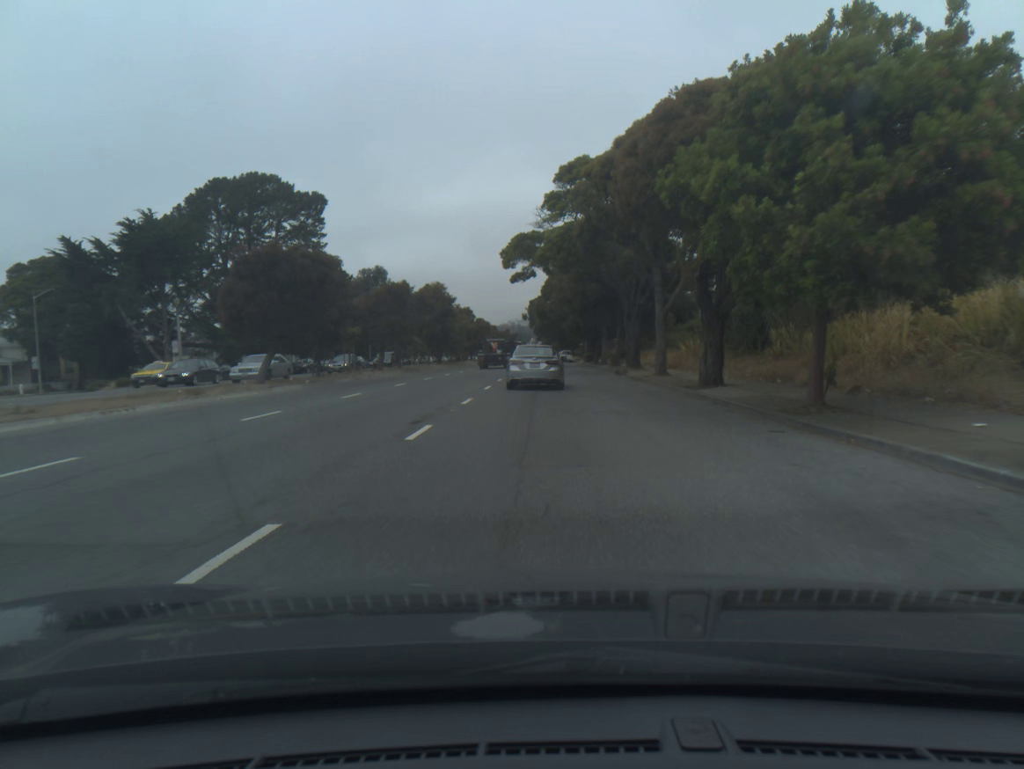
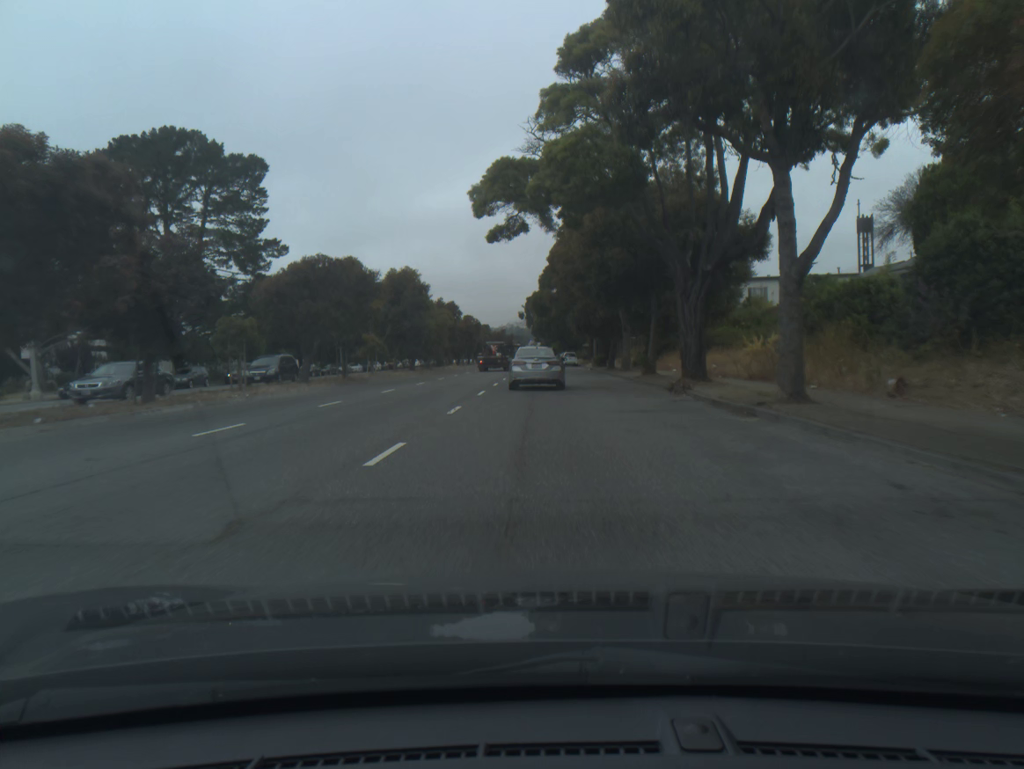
(0.0, +16.9) m; 0°
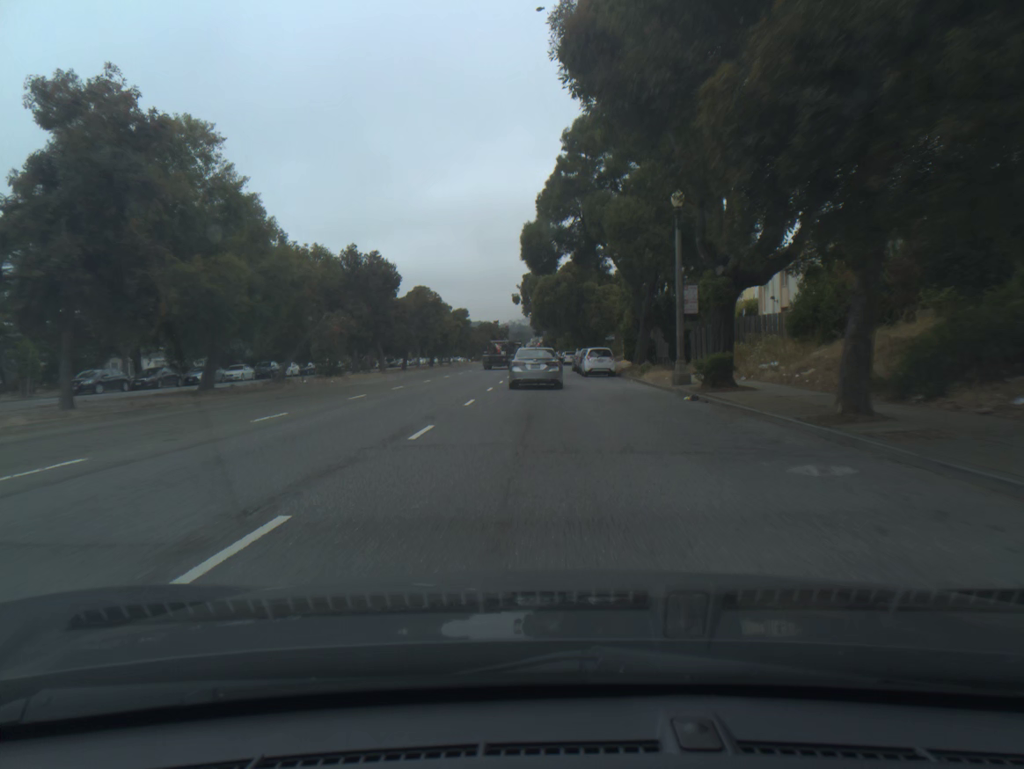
(0.0, +41.8) m; 0°
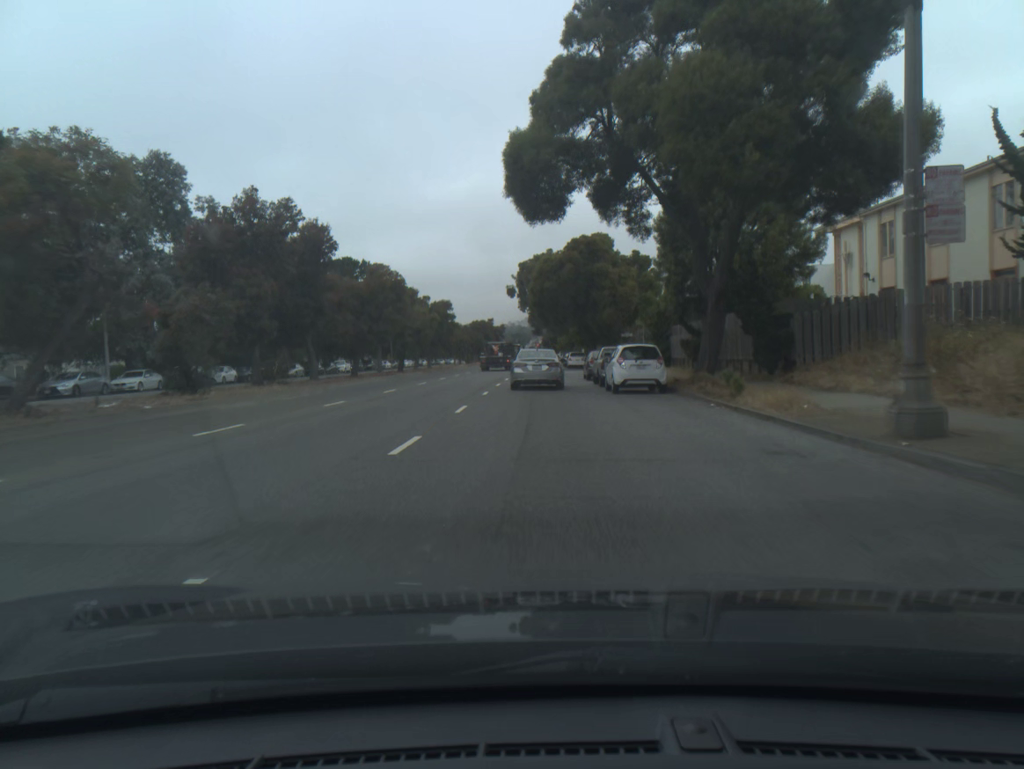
(0.0, +16.4) m; 0°
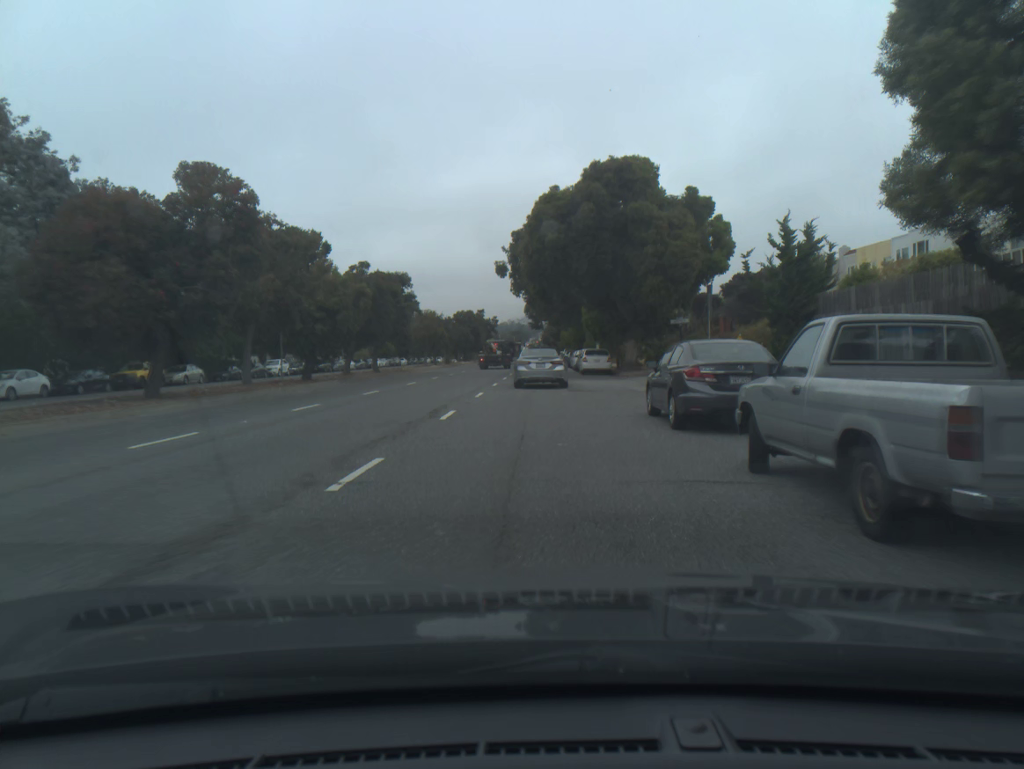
(0.0, +24.3) m; 0°
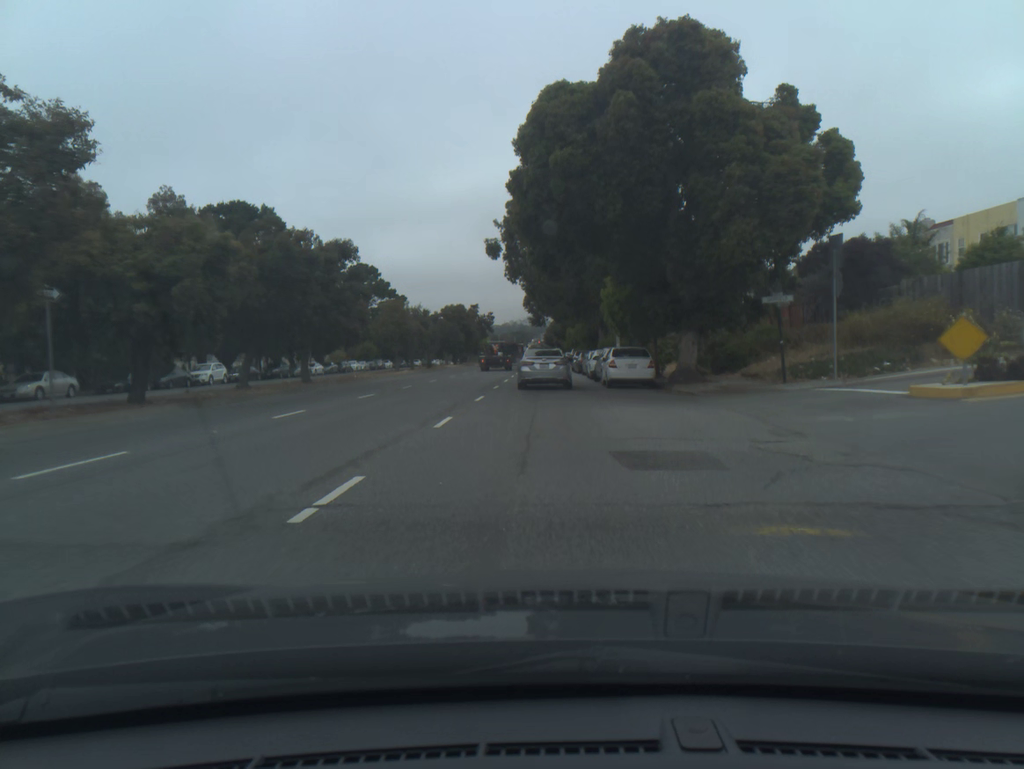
(0.0, +16.0) m; 0°
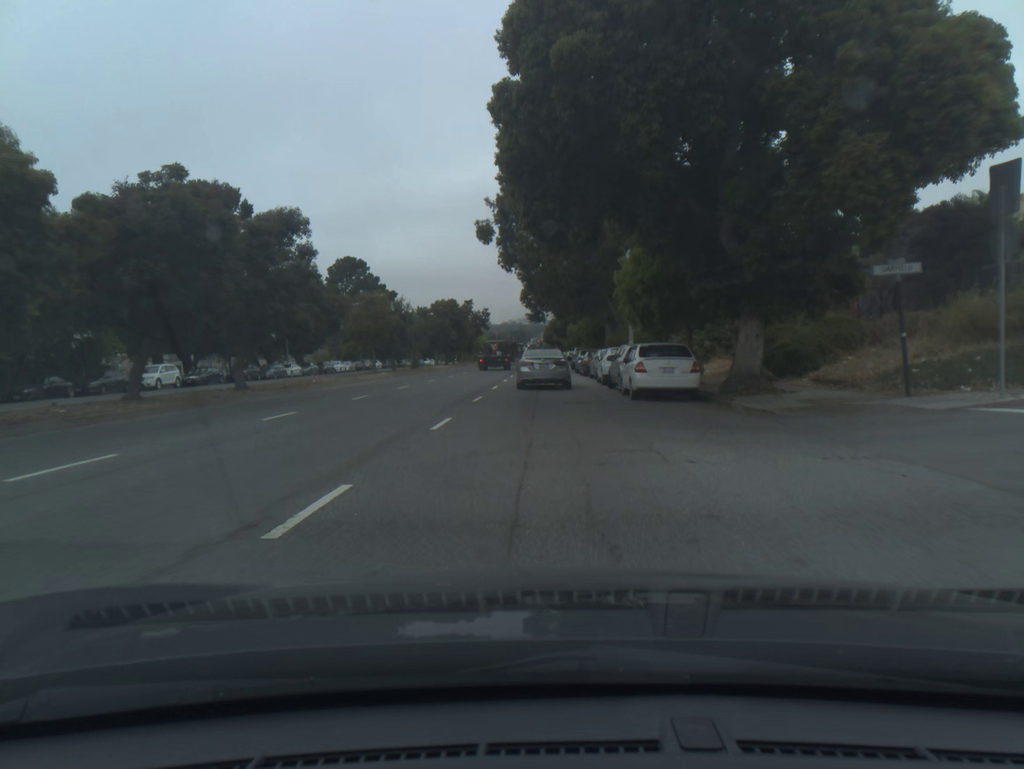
(0.0, +7.9) m; 0°
